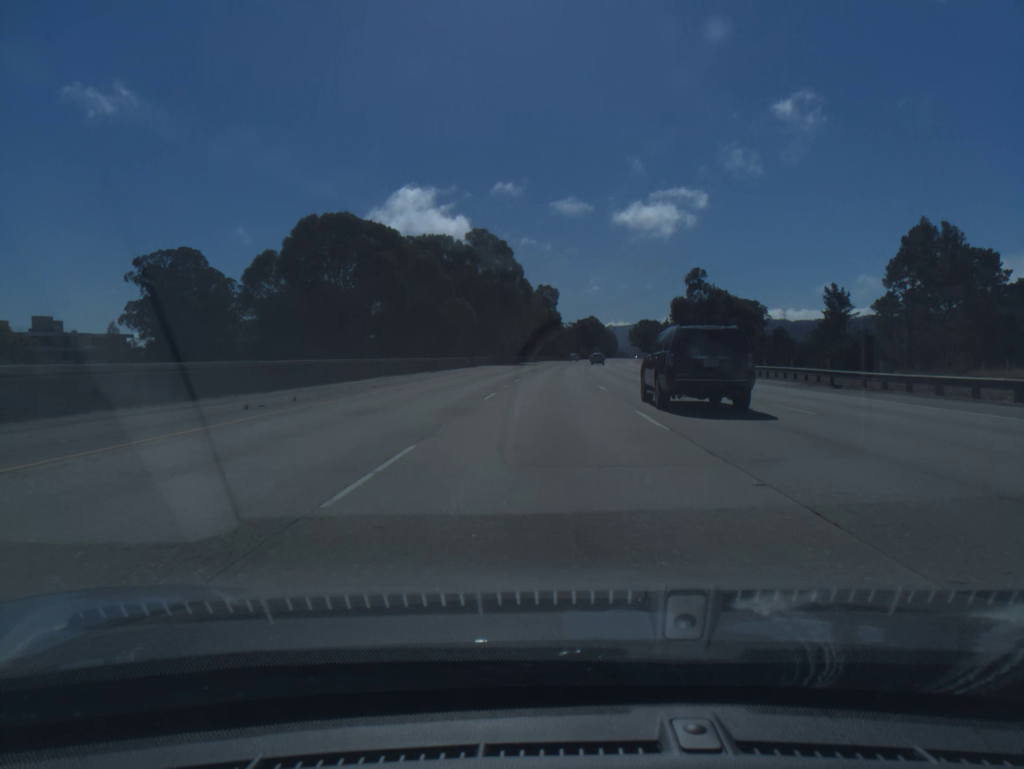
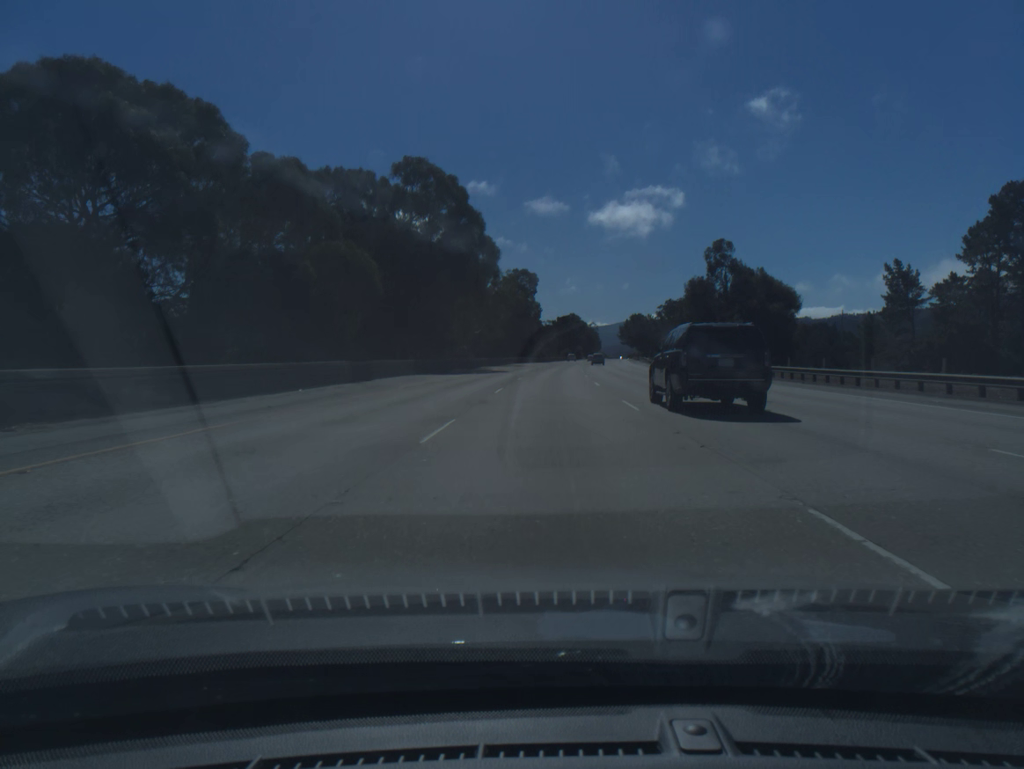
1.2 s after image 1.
(+0.5, +39.5) m; +2°
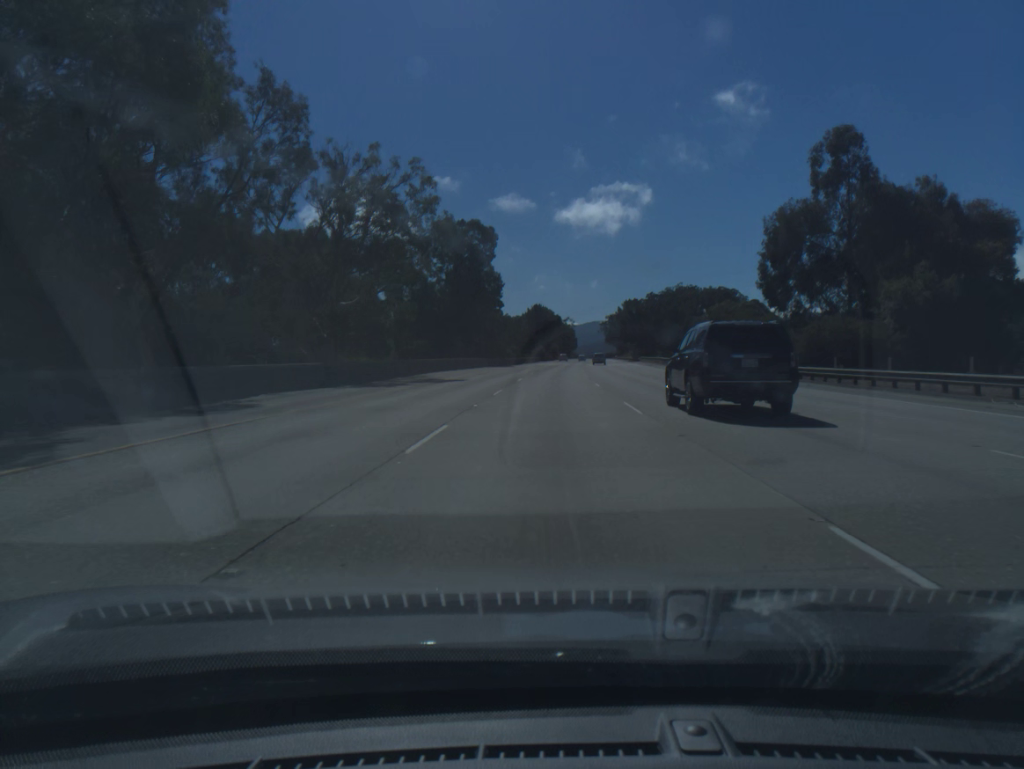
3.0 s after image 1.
(+1.2, +59.2) m; +2°
